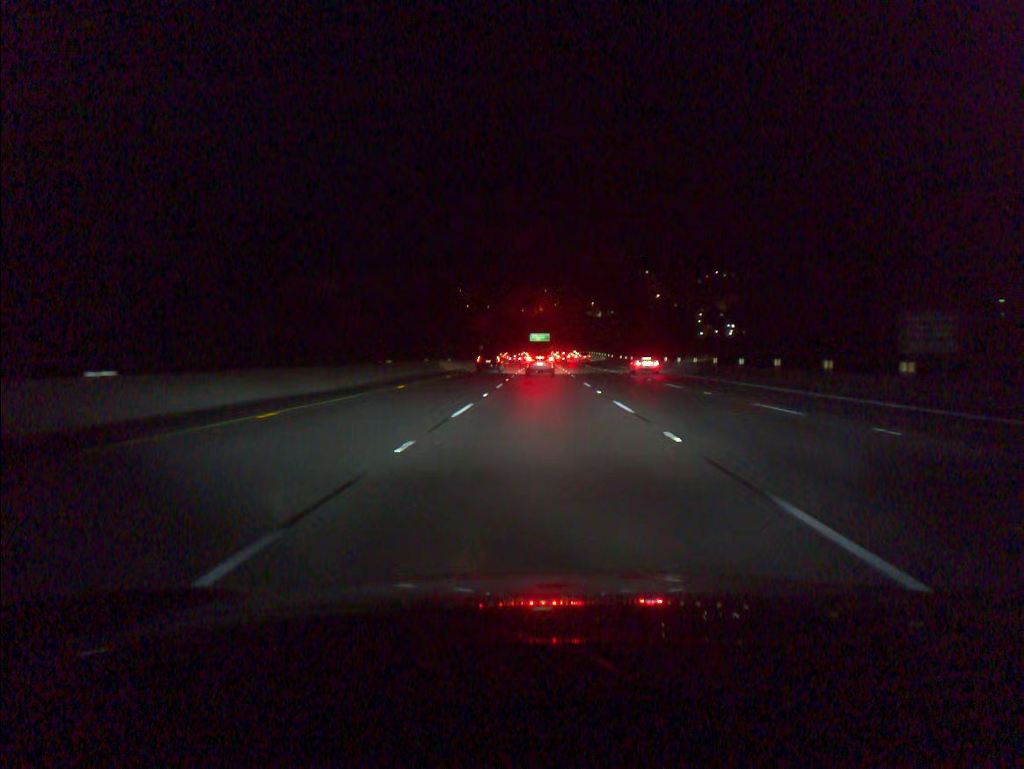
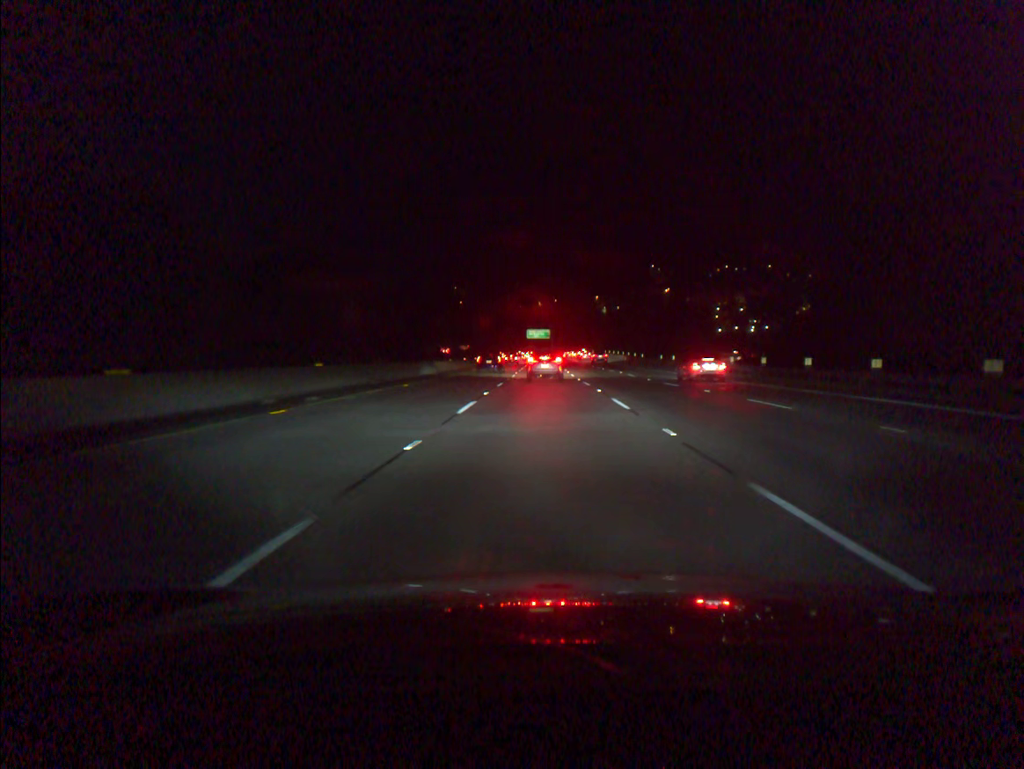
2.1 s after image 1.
(0.0, +43.1) m; 0°
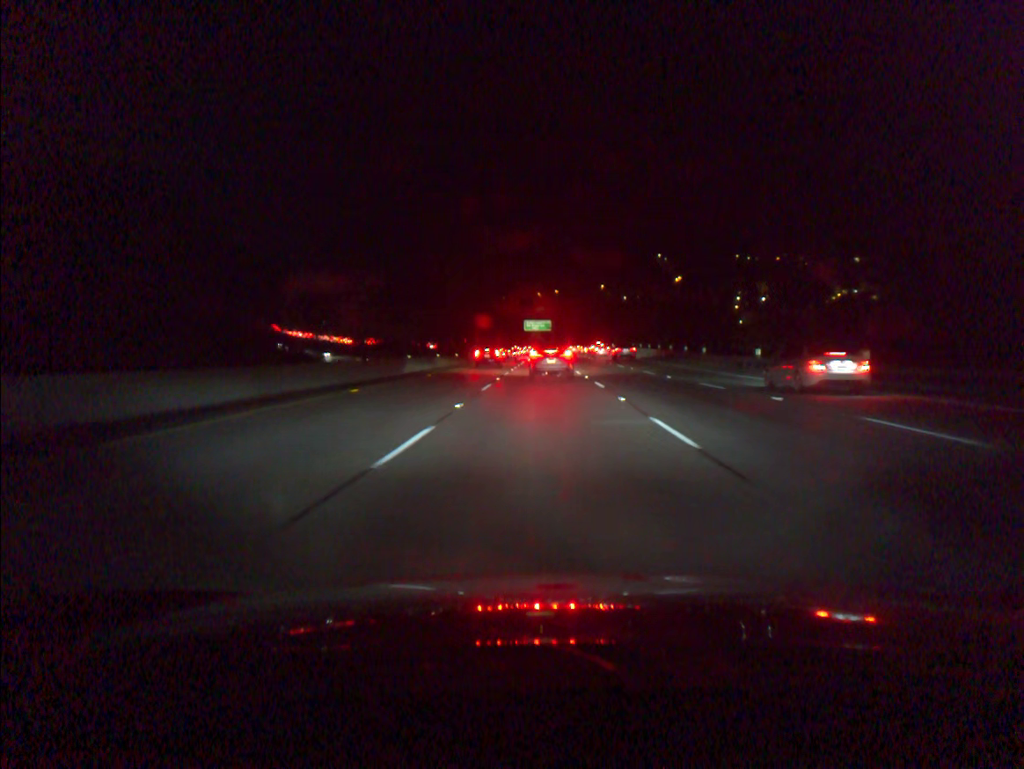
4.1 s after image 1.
(0.0, +37.2) m; 0°
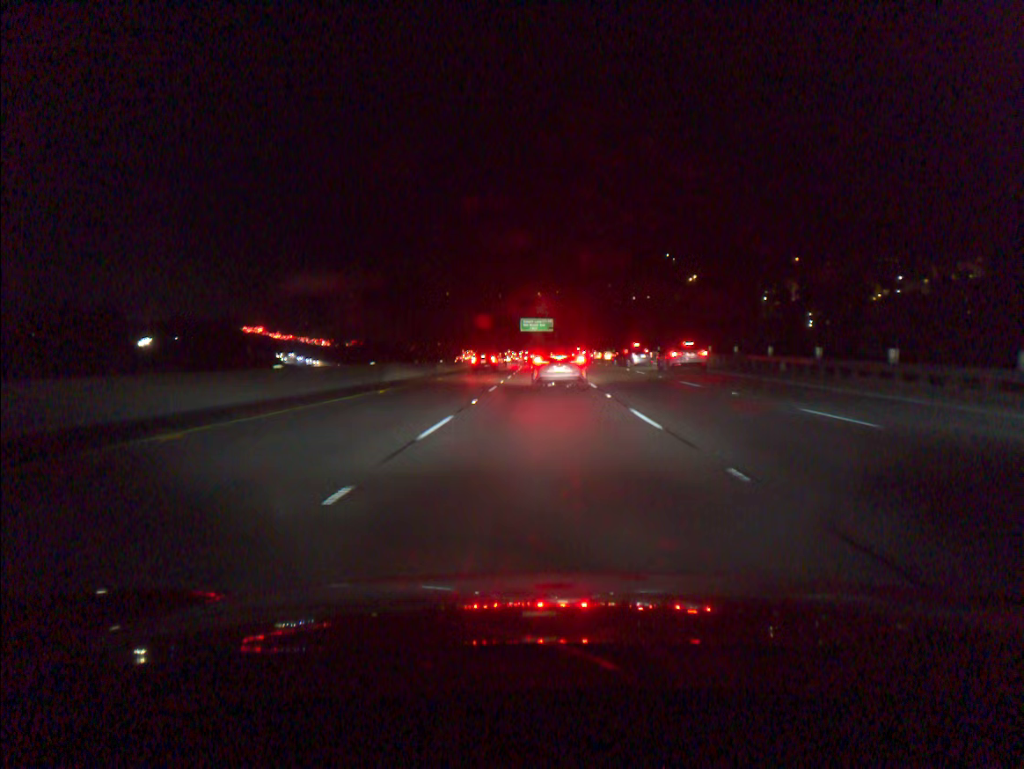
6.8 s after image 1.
(-0.1, +40.7) m; 0°
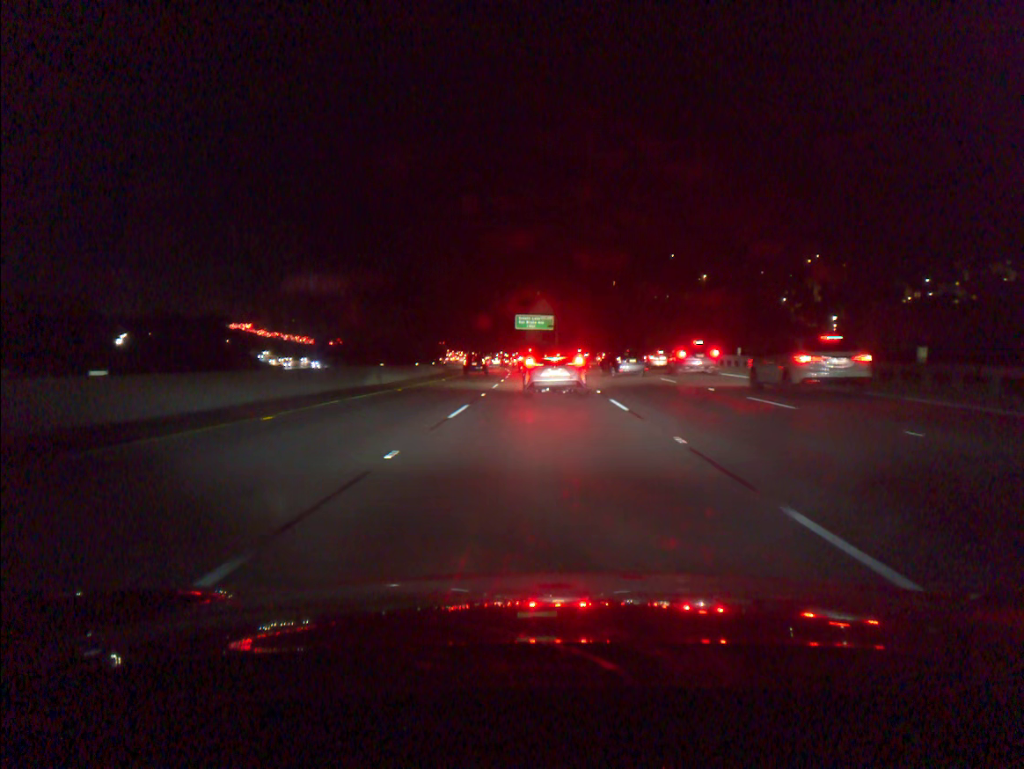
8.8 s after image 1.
(0.0, +25.3) m; 0°
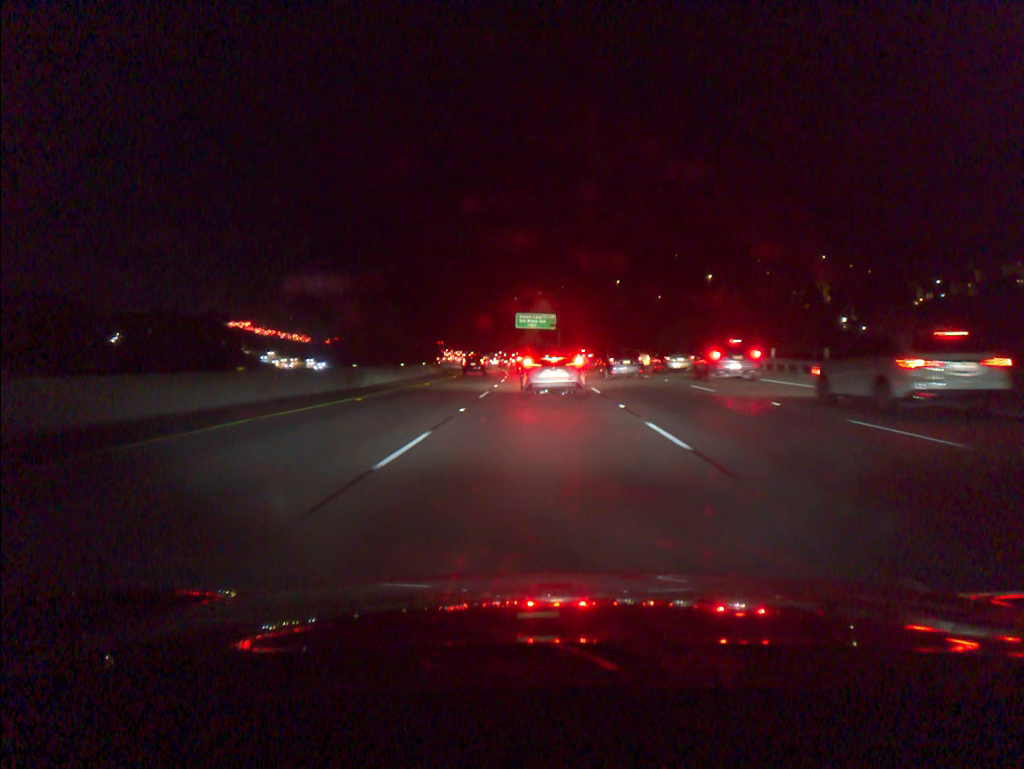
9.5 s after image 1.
(0.0, +6.8) m; 0°
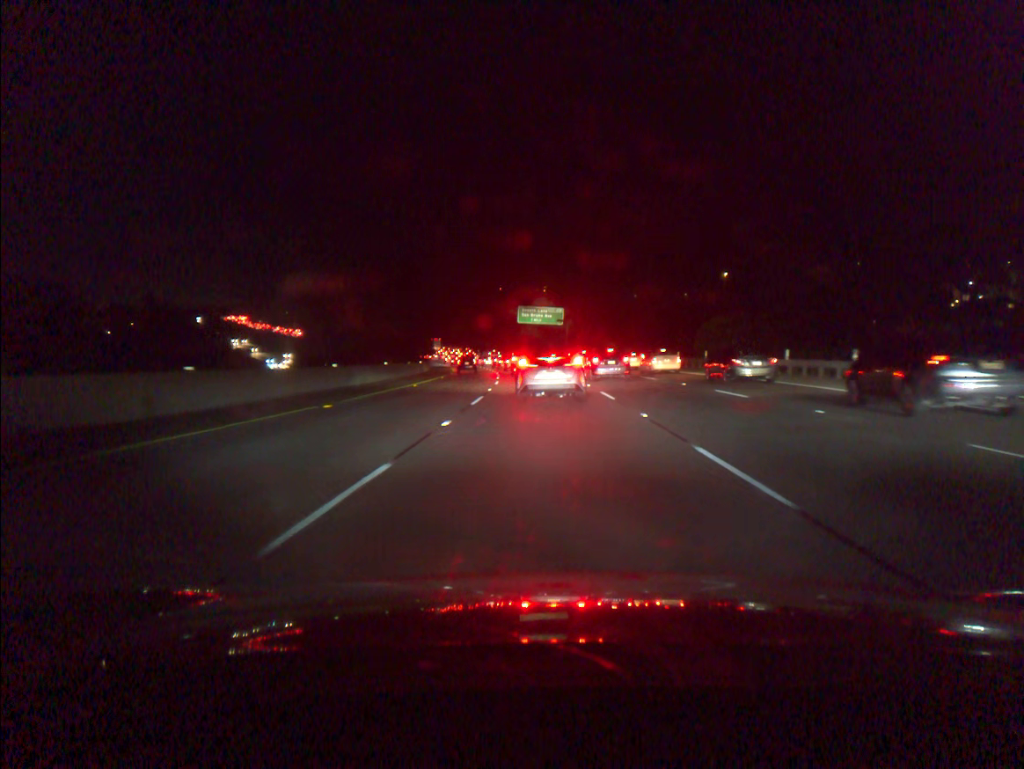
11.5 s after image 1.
(-0.1, +18.4) m; 0°
